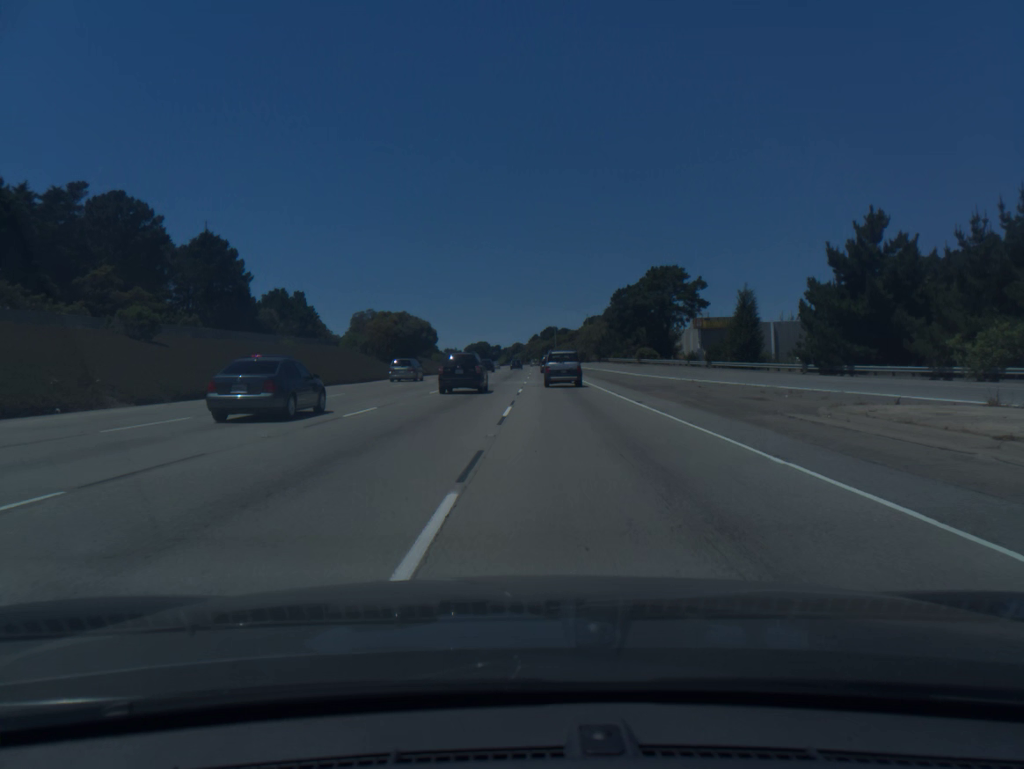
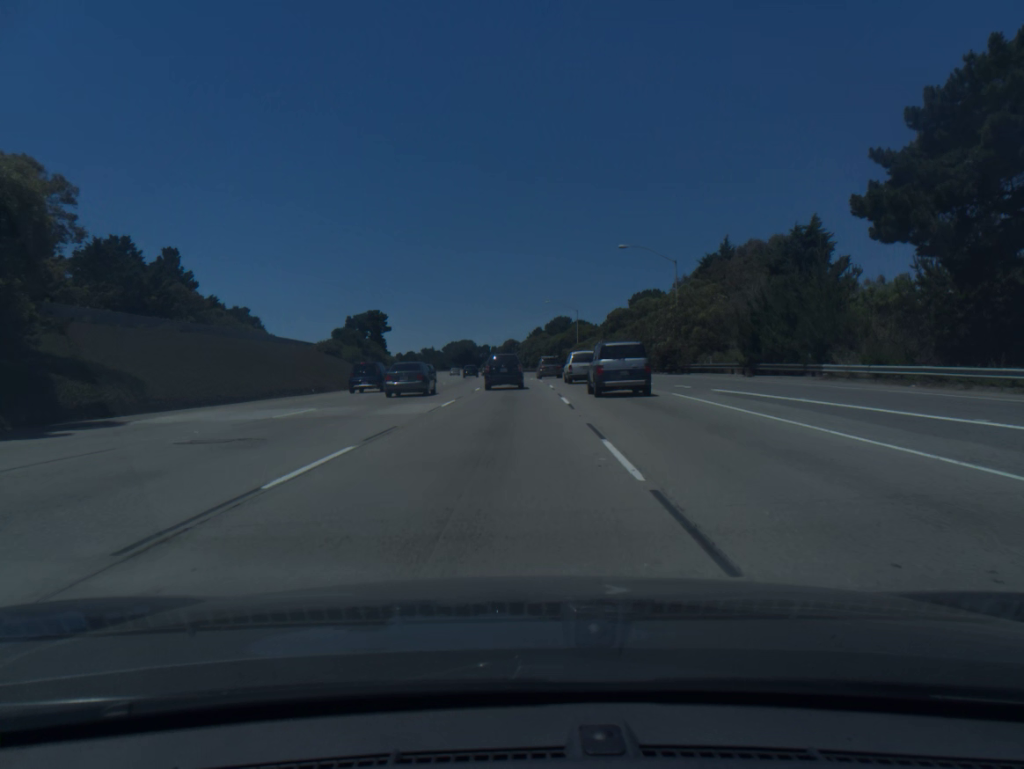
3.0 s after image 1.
(-0.1, +83.2) m; 0°
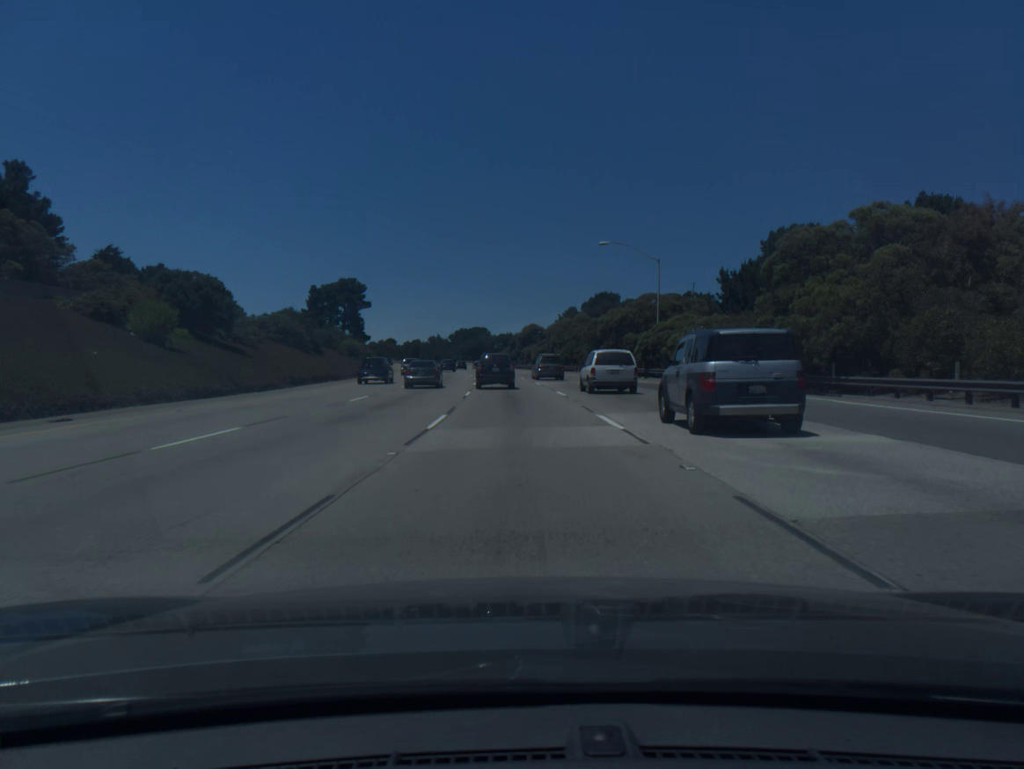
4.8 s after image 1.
(-0.3, +51.7) m; -1°
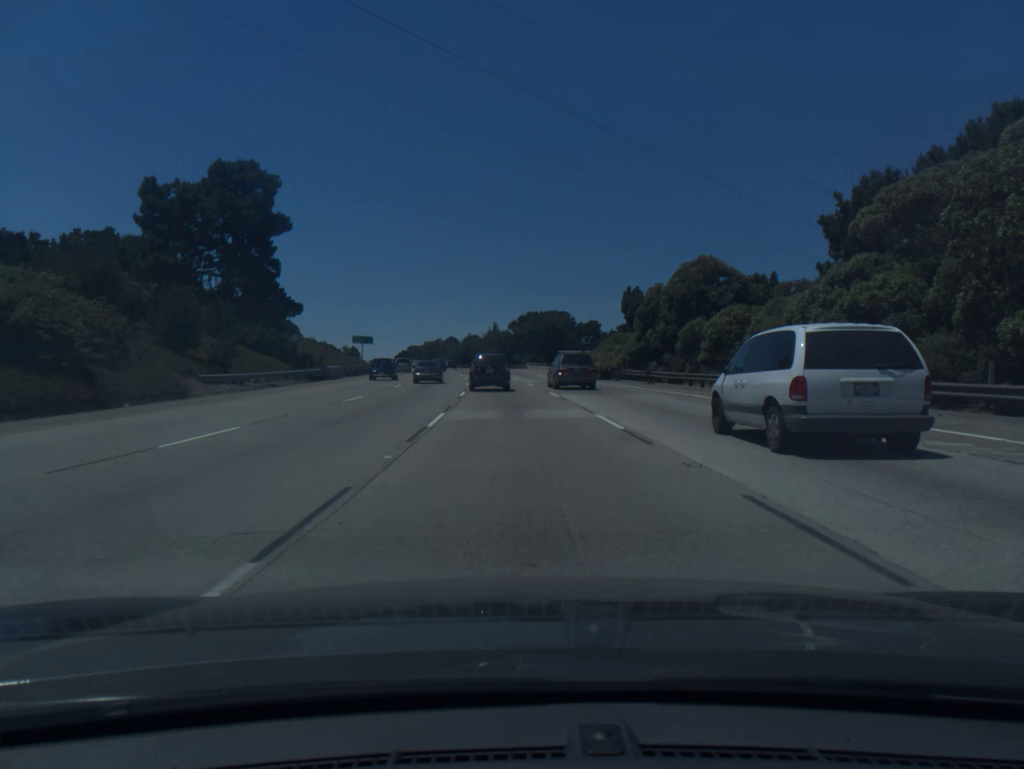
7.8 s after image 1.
(-4.2, +87.5) m; -6°
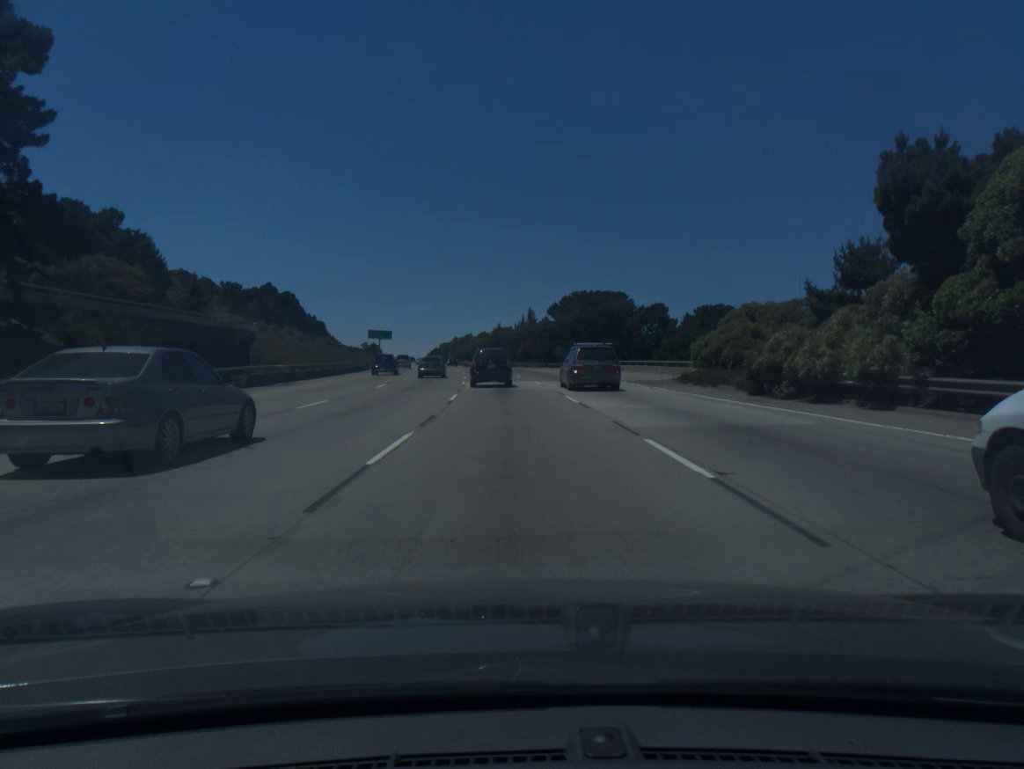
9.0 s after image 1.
(-0.7, +35.6) m; -2°
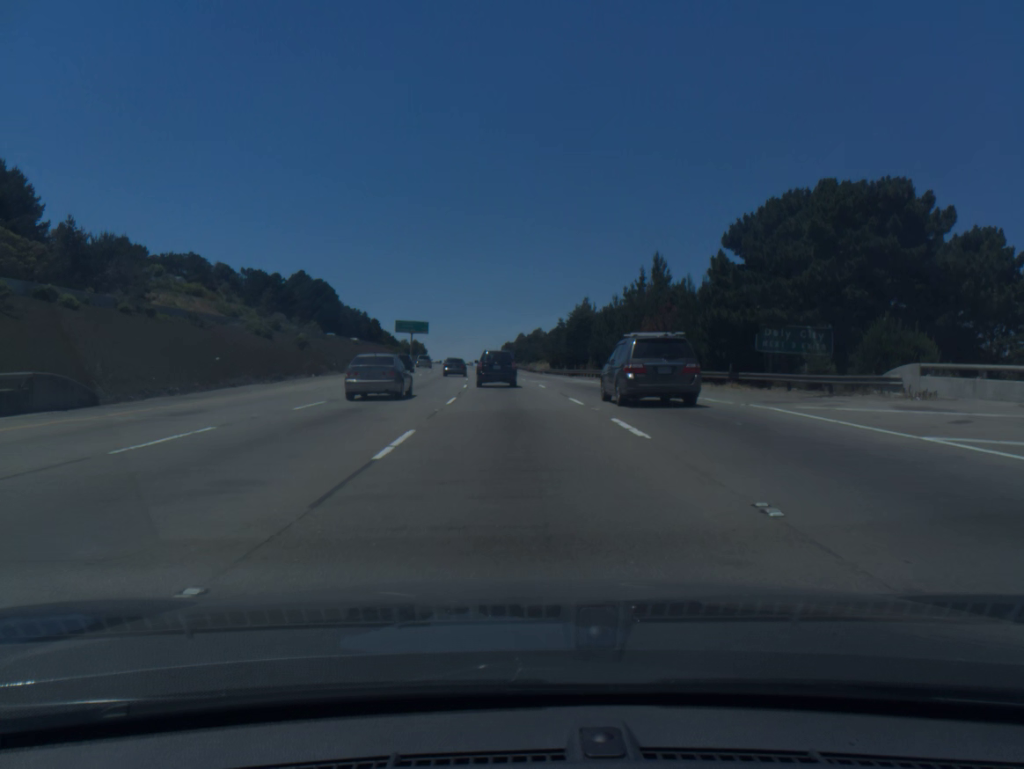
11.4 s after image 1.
(-3.3, +68.5) m; -5°
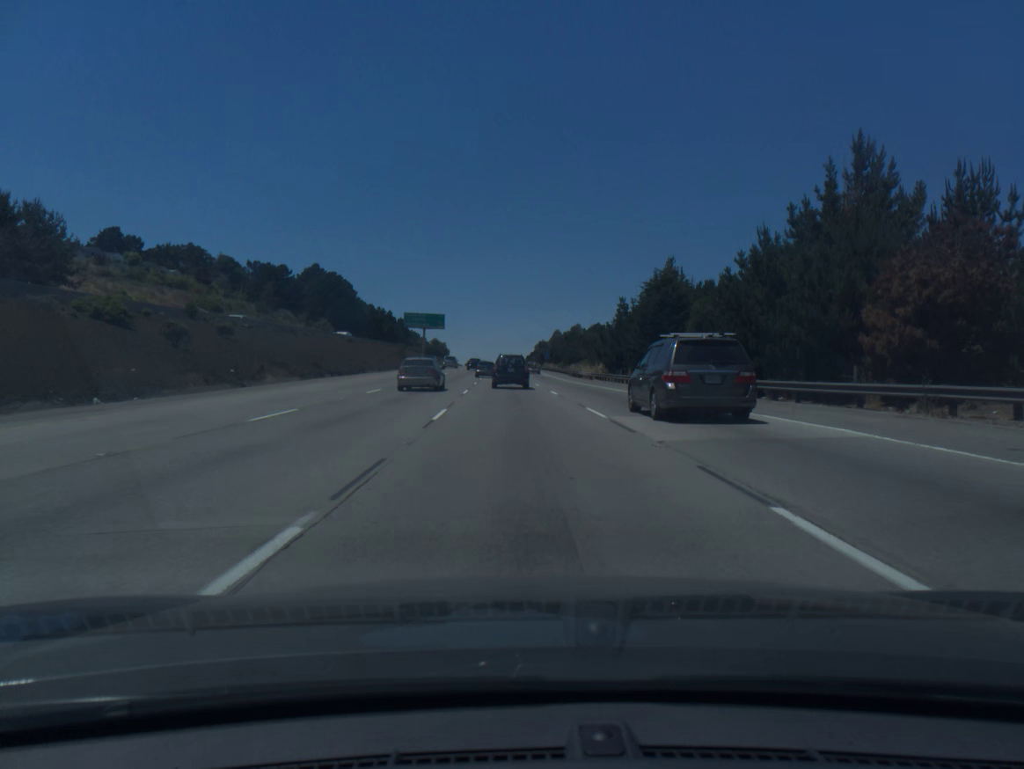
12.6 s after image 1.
(-0.7, +33.2) m; -2°
